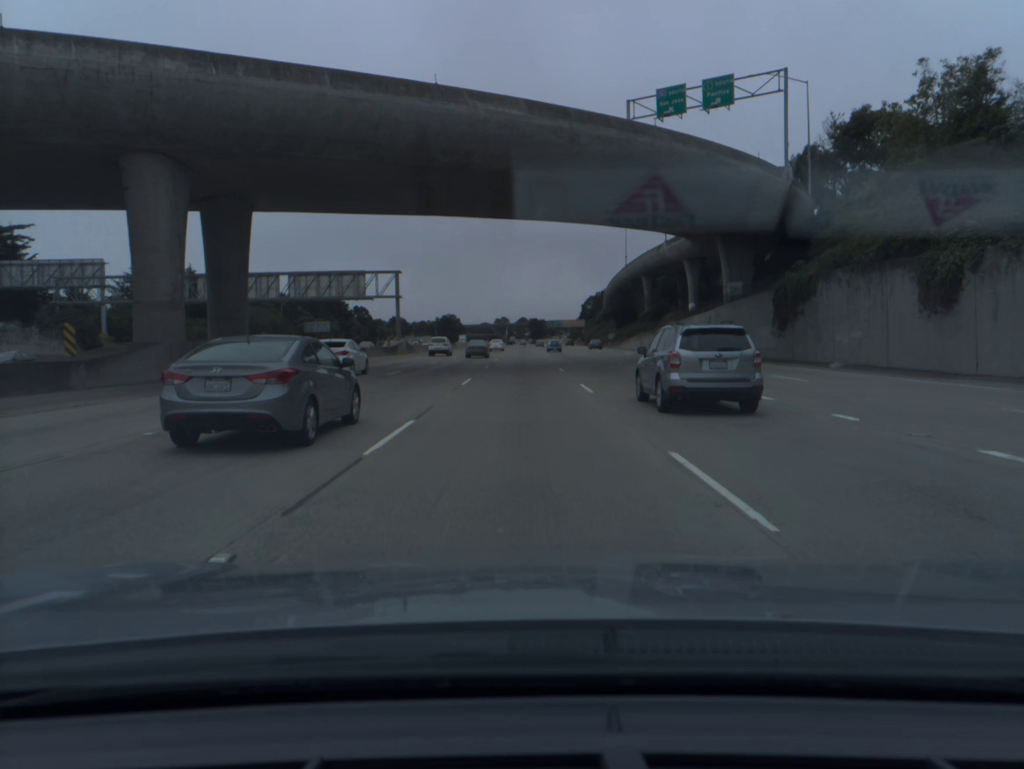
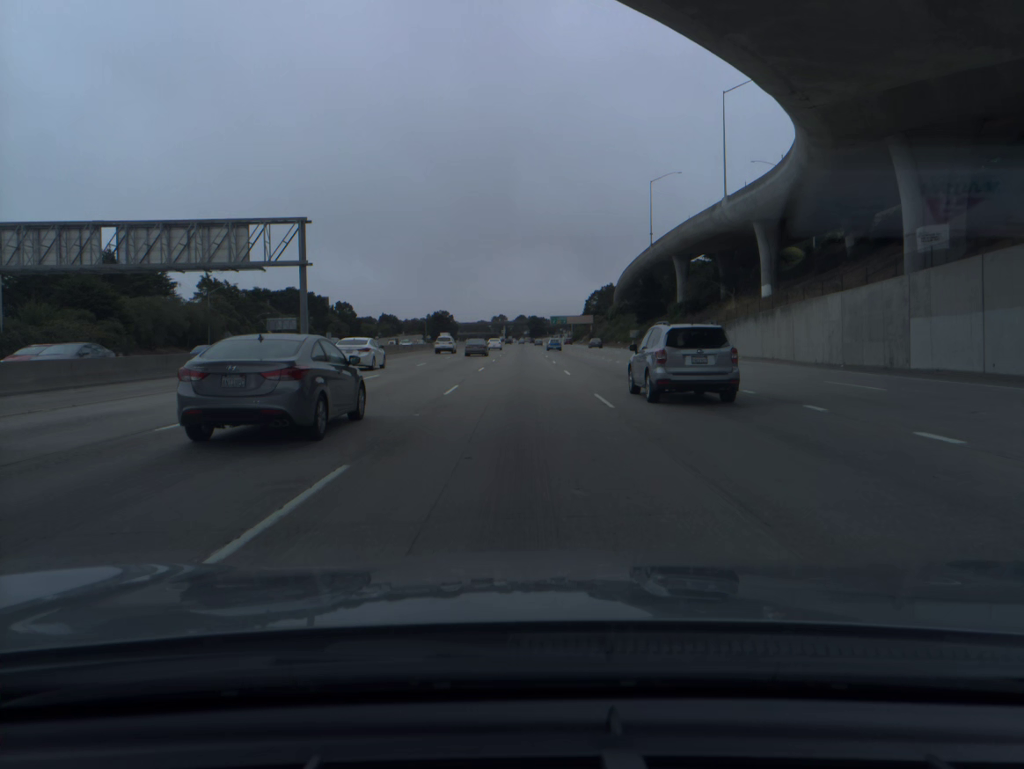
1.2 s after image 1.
(+0.1, +34.3) m; 0°
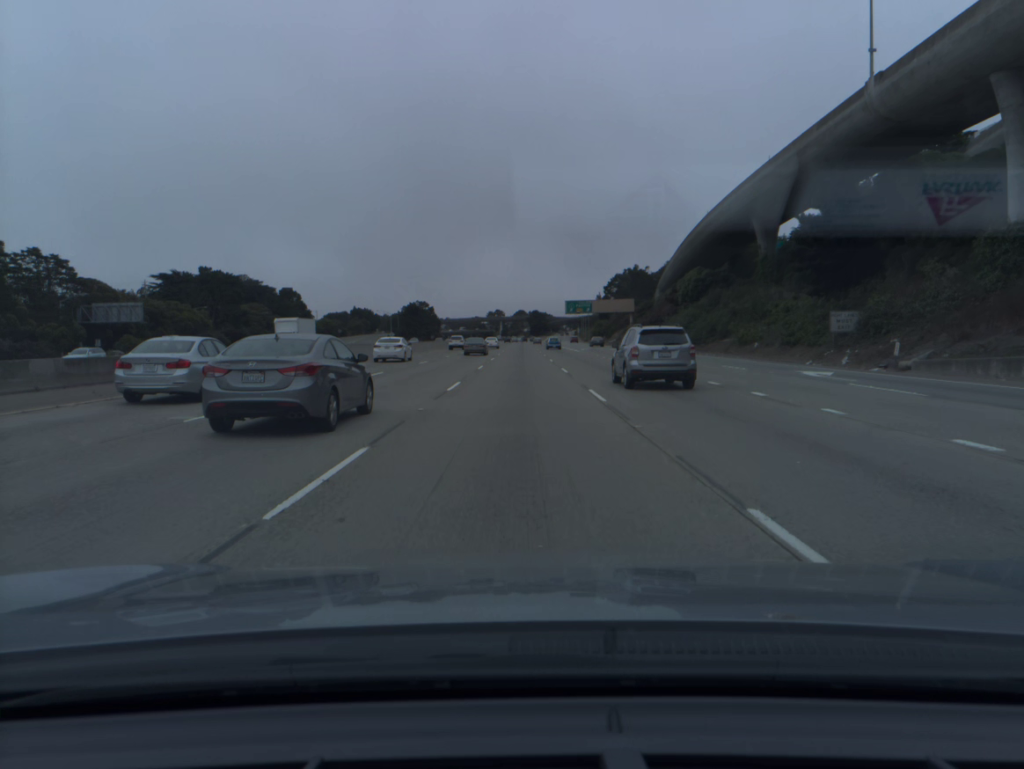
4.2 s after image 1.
(-0.1, +86.2) m; 0°
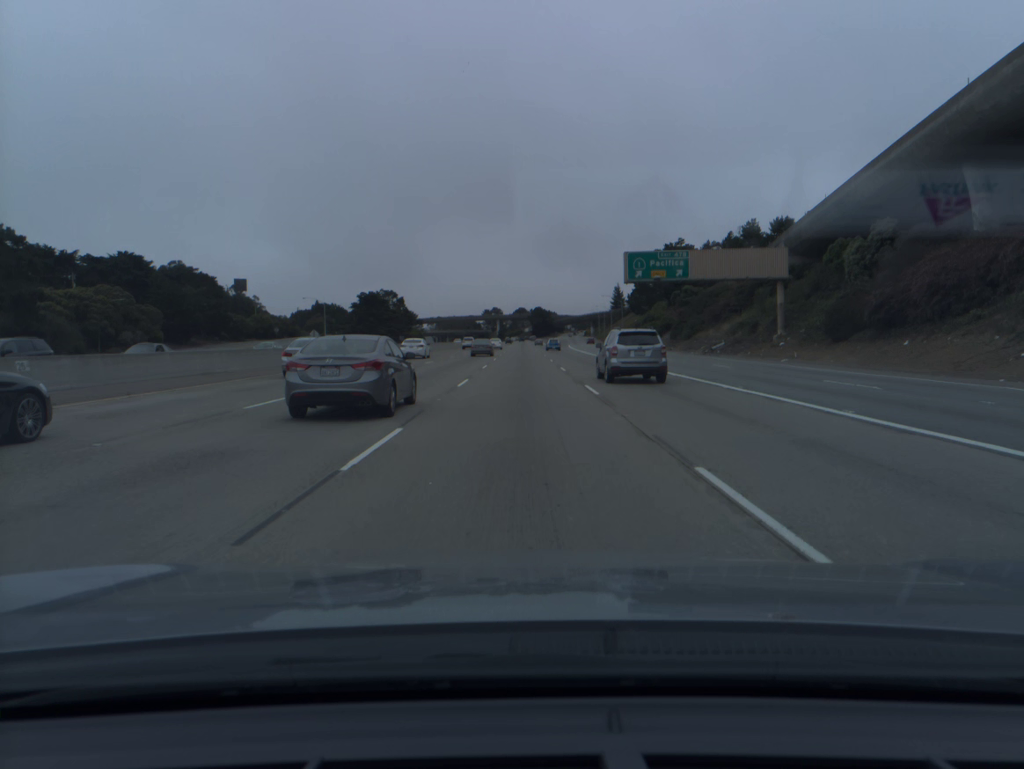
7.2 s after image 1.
(-0.2, +85.6) m; 0°
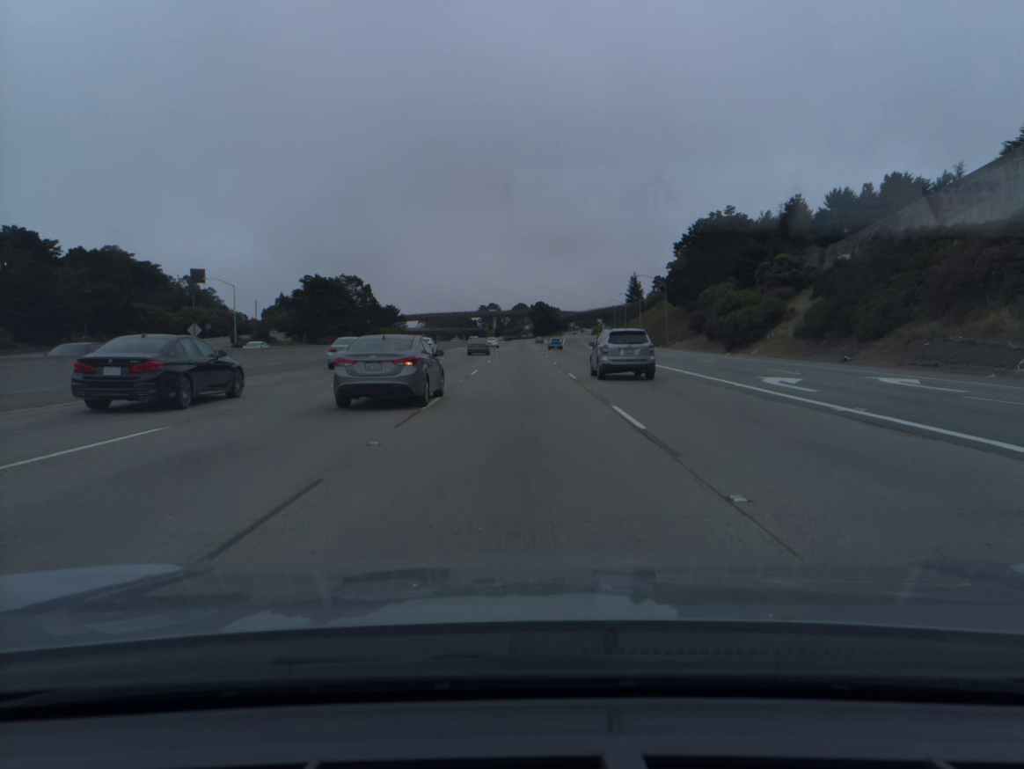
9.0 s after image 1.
(0.0, +51.1) m; 0°
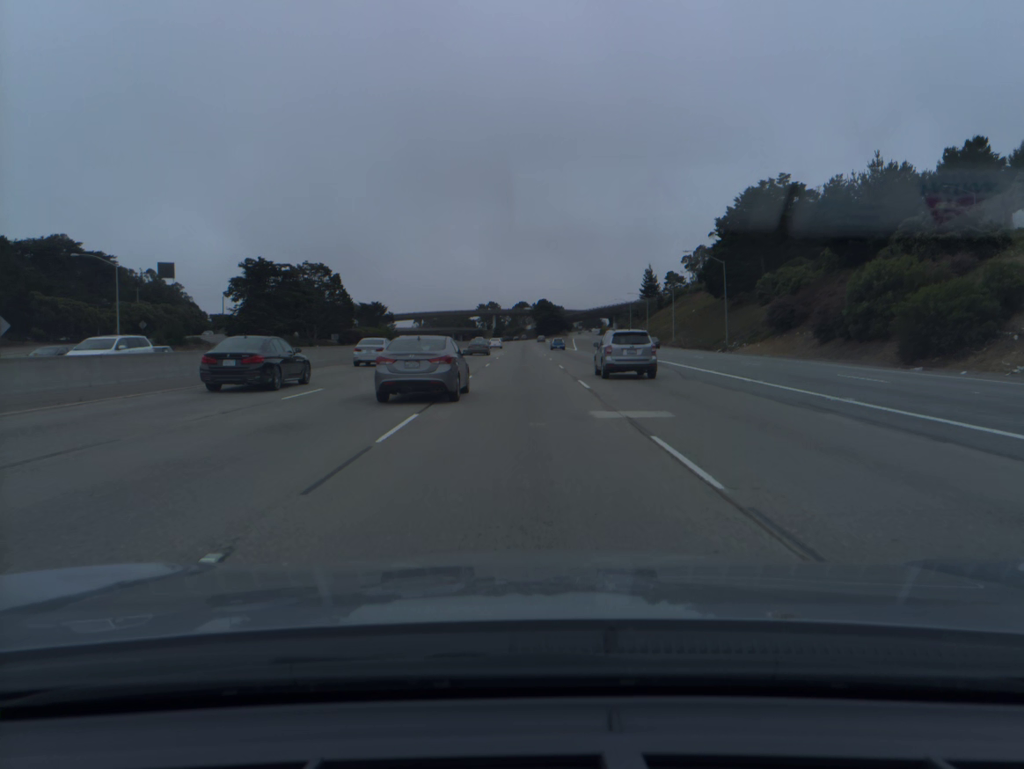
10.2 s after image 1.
(0.0, +34.1) m; 0°
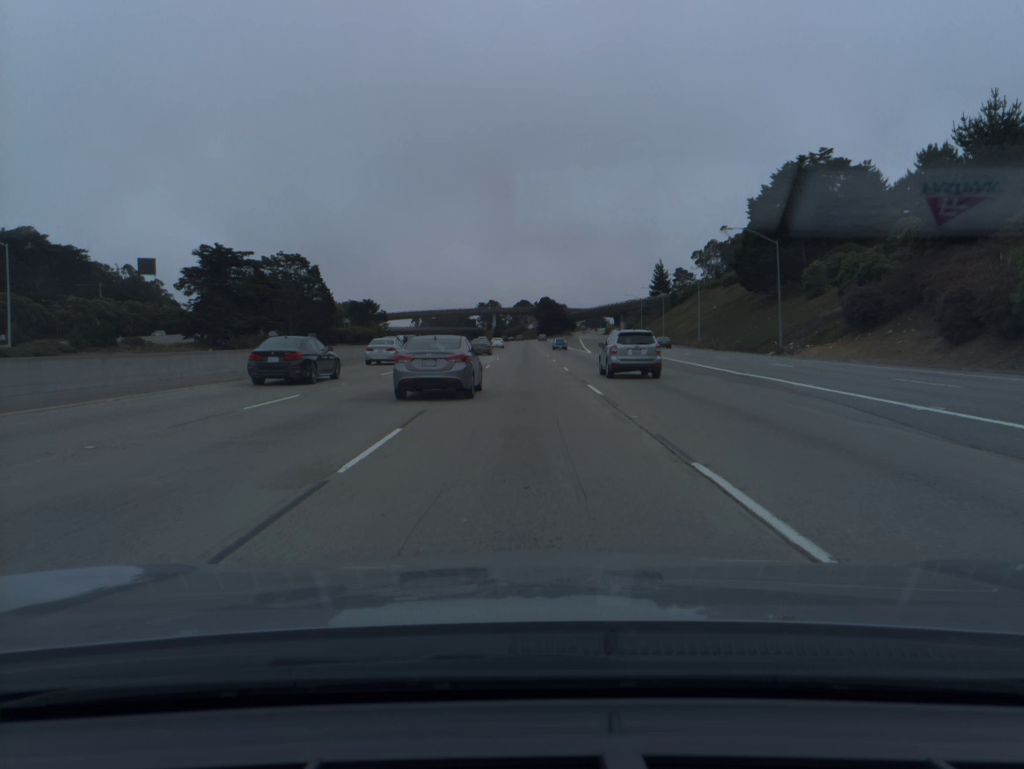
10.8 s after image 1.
(0.0, +17.1) m; 0°
